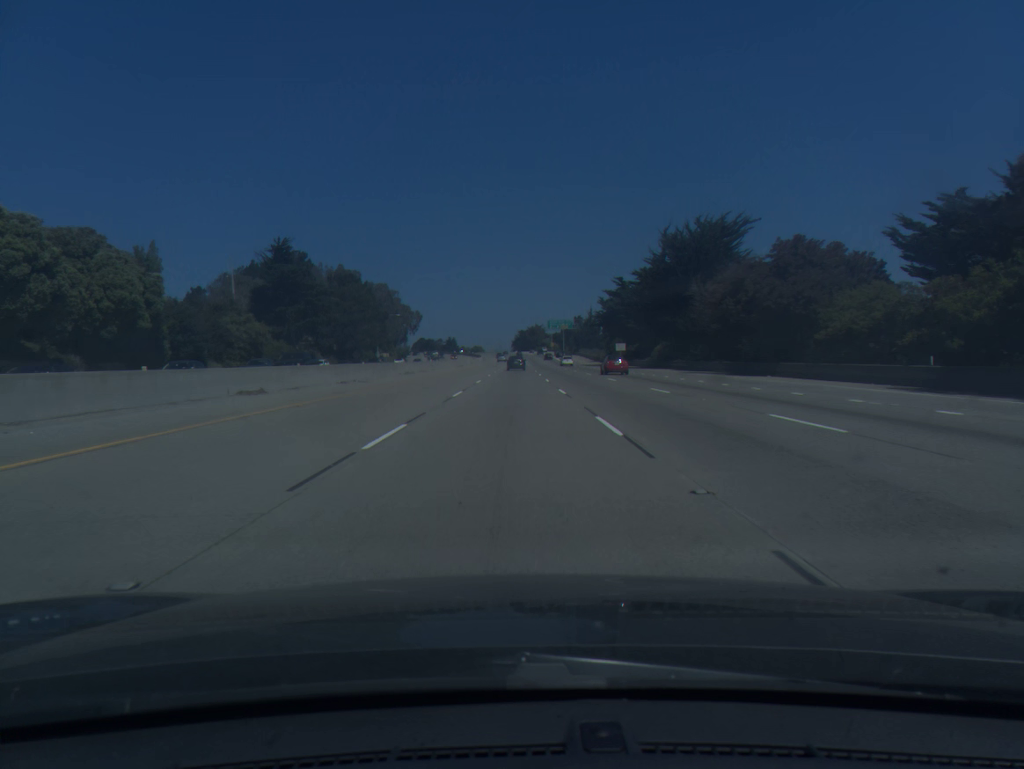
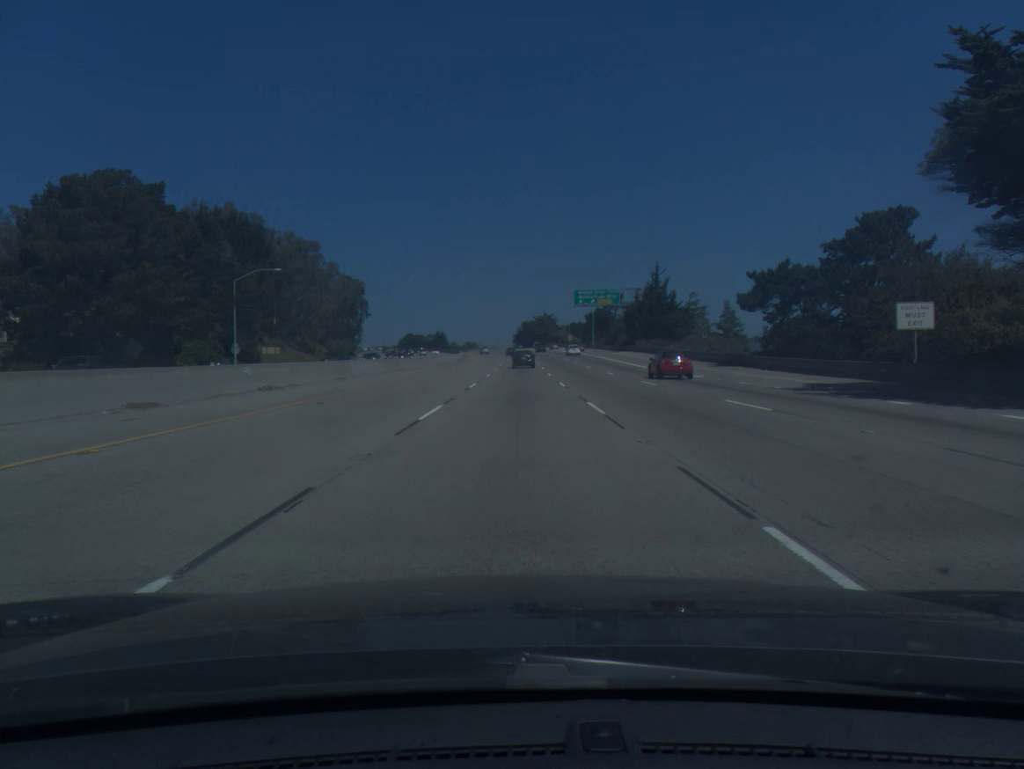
(-0.5, +97.8) m; 0°
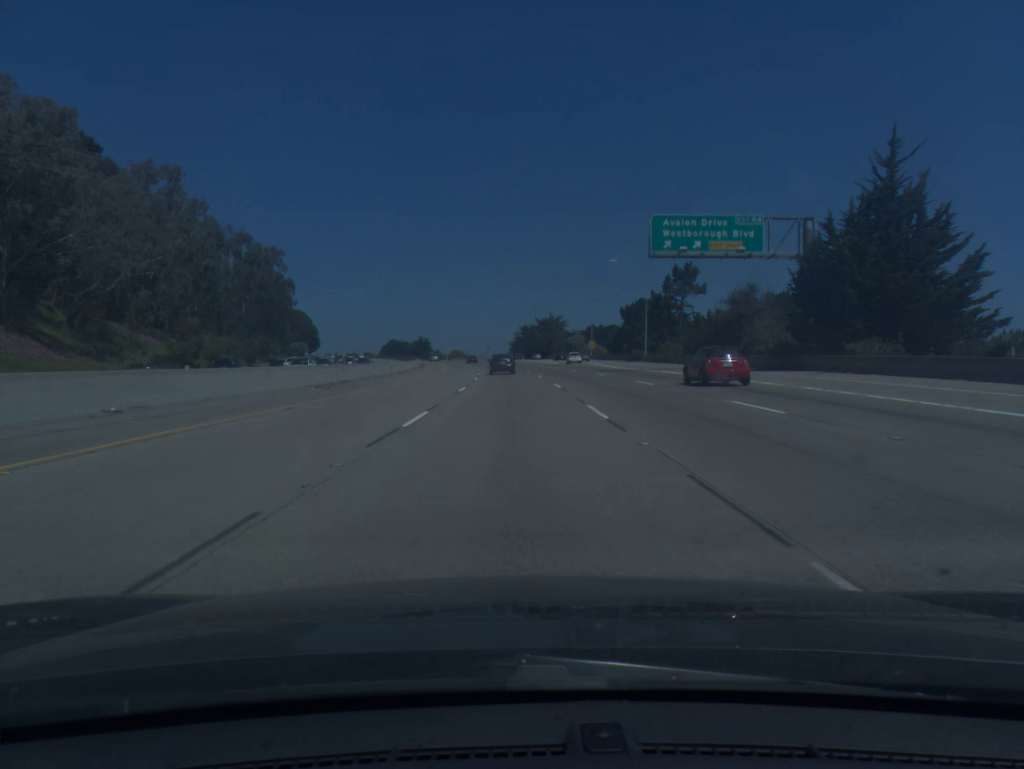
(+0.1, +74.4) m; 0°
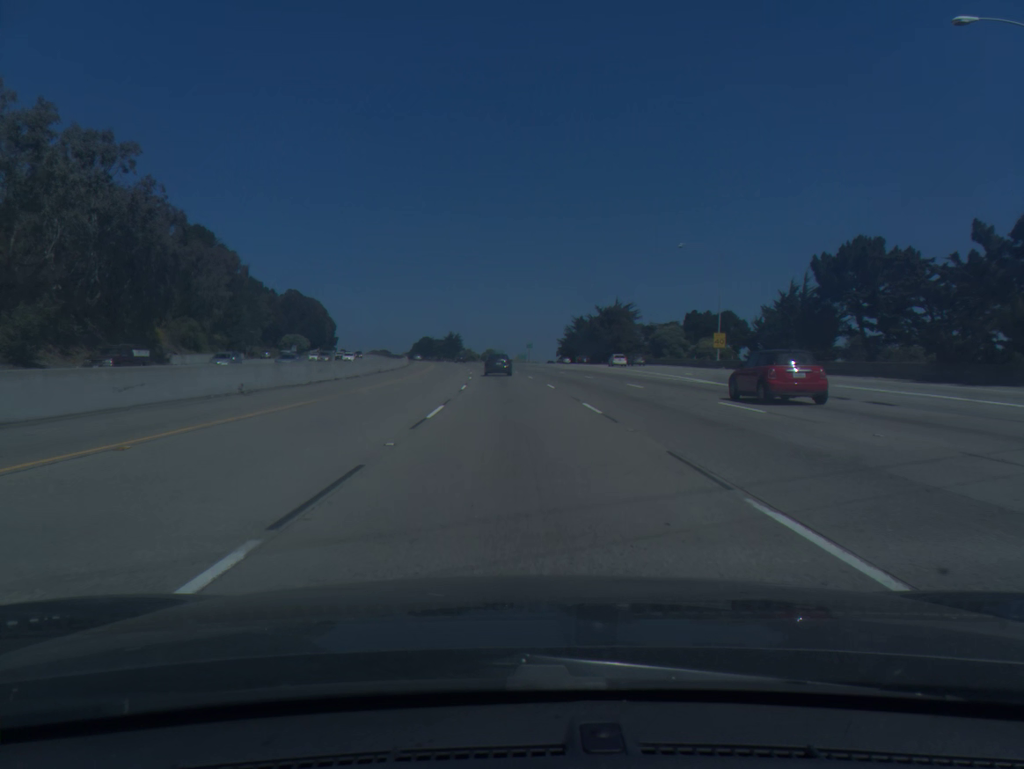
(-1.8, +70.9) m; -3°
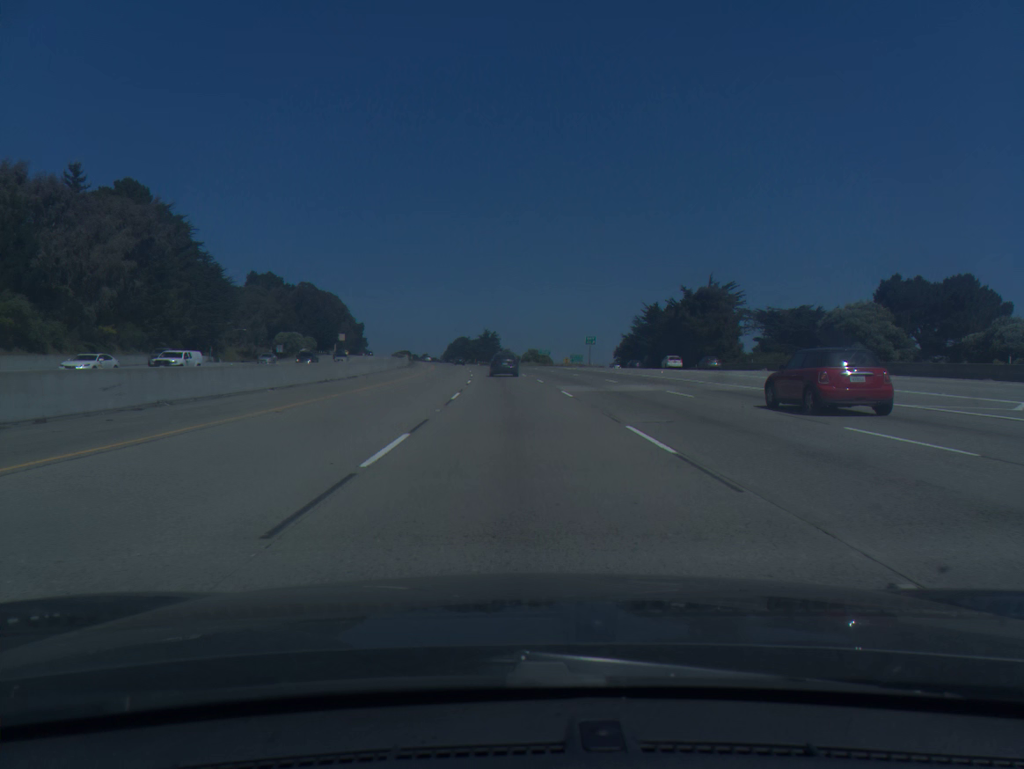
(-1.4, +51.2) m; -3°
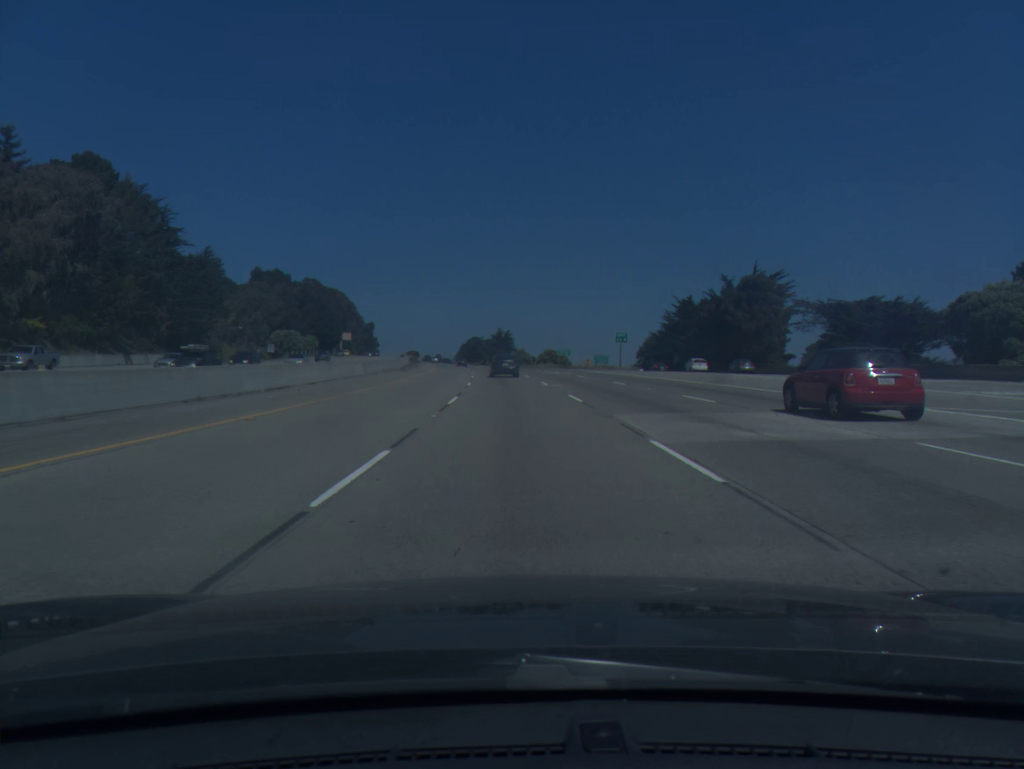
(-0.2, +16.8) m; -1°
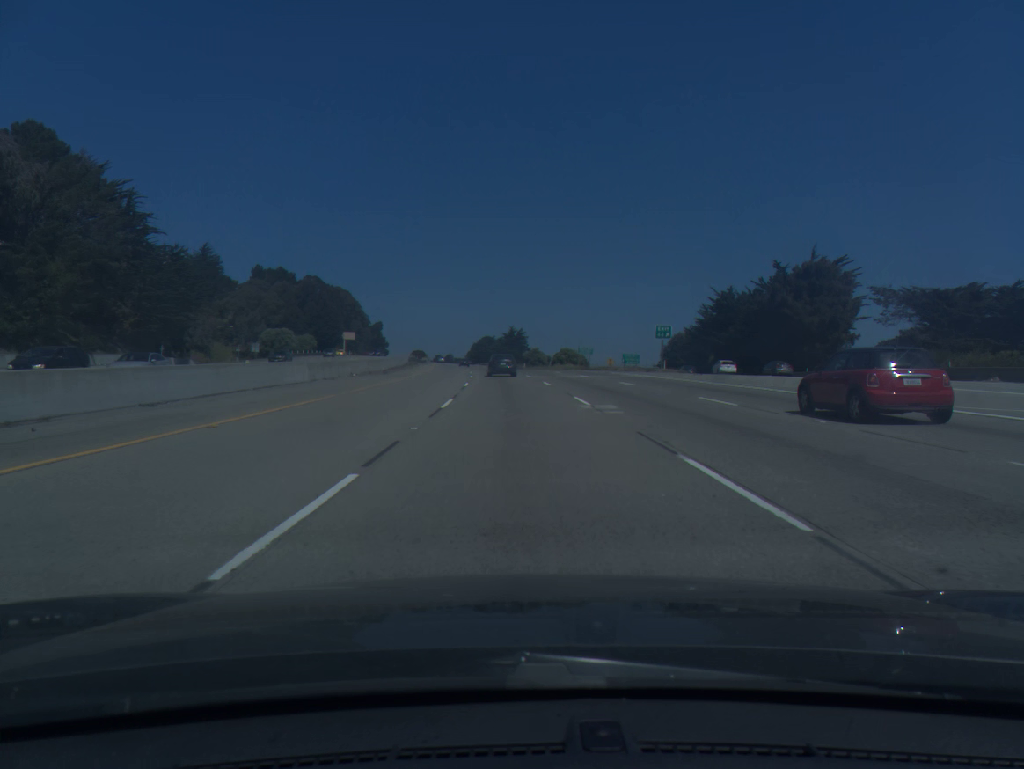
(-0.1, +16.7) m; -1°
